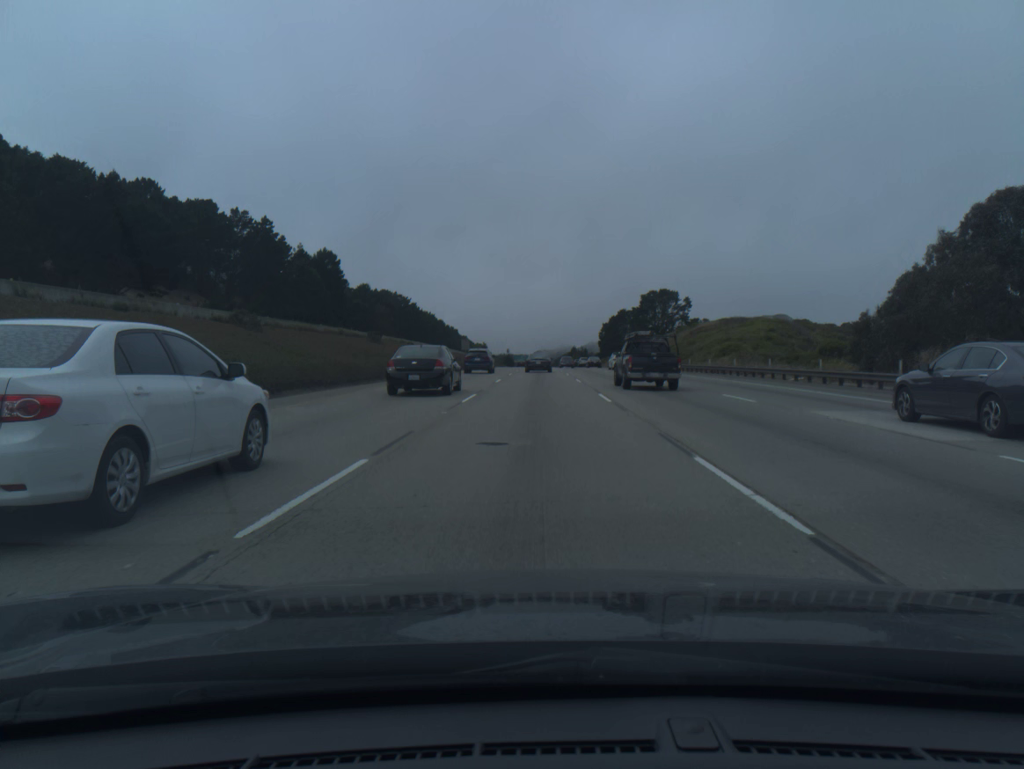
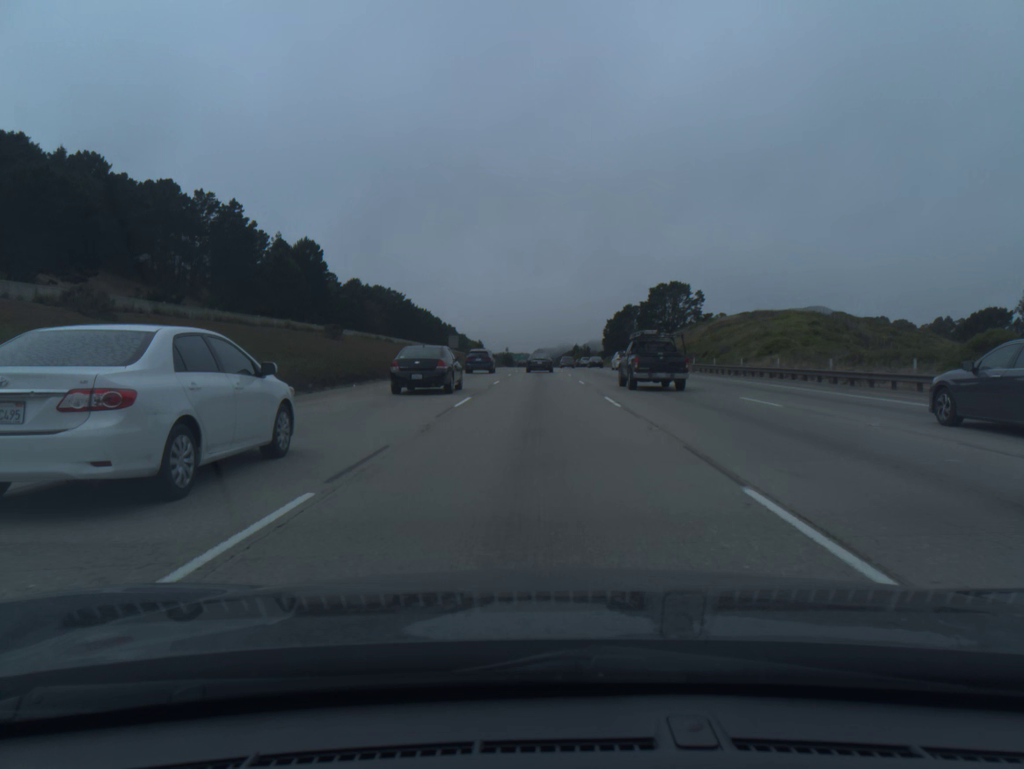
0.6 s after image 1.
(0.0, +16.8) m; 0°
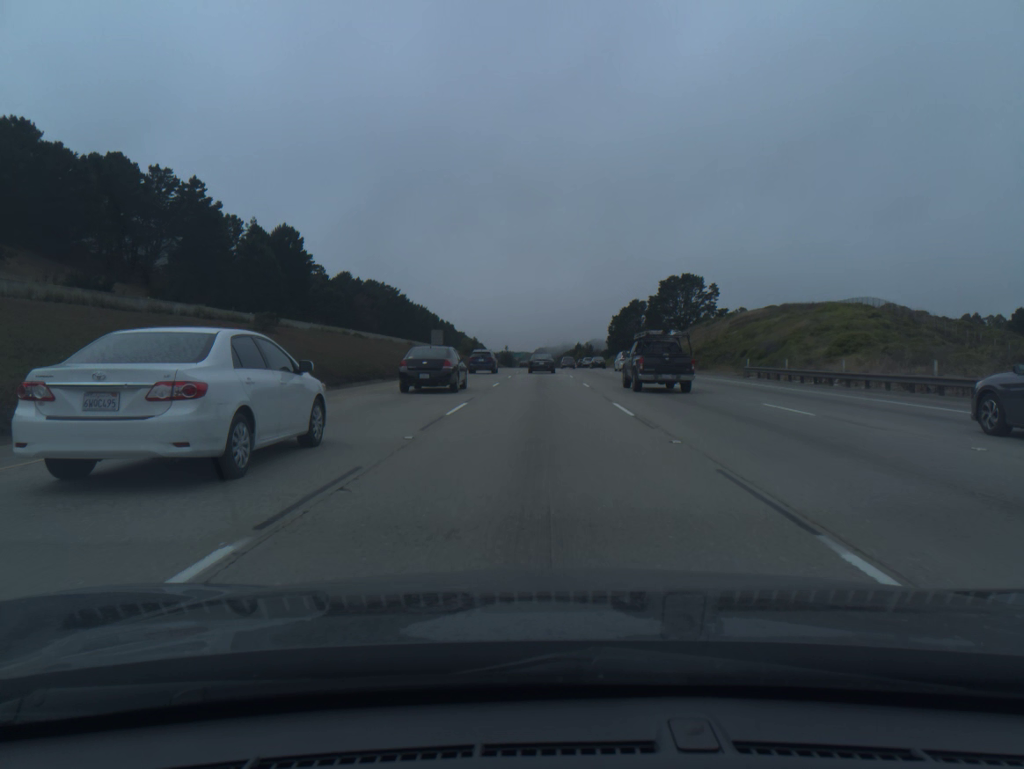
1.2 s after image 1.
(0.0, +16.6) m; 0°
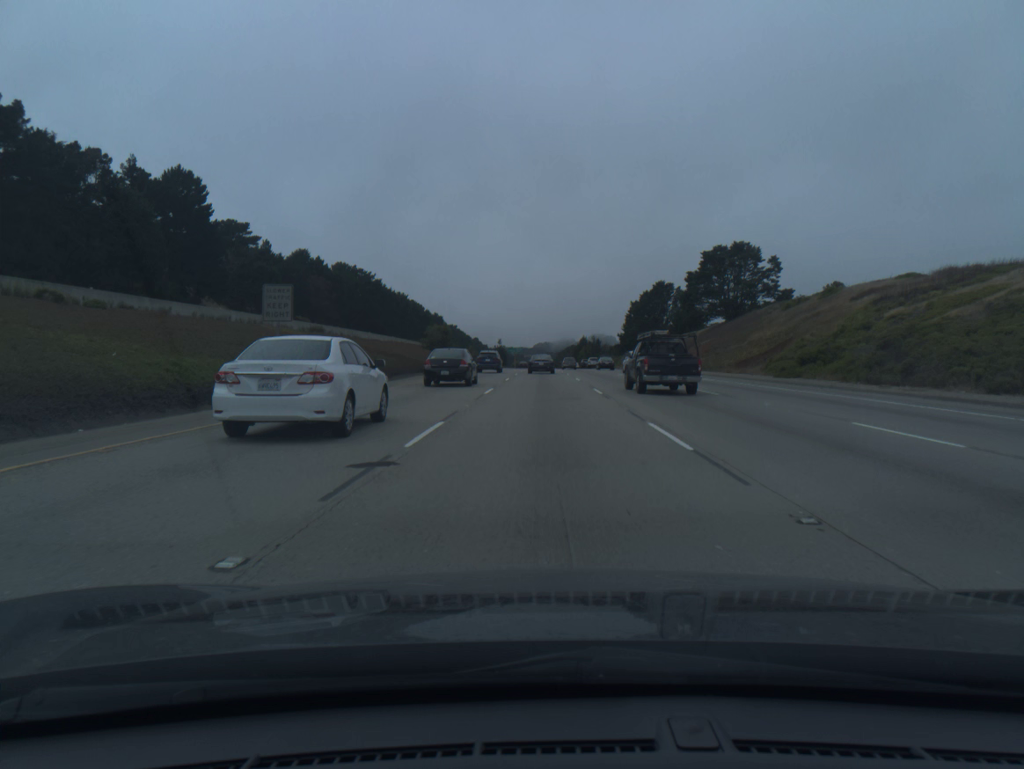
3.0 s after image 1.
(-0.1, +49.4) m; 0°
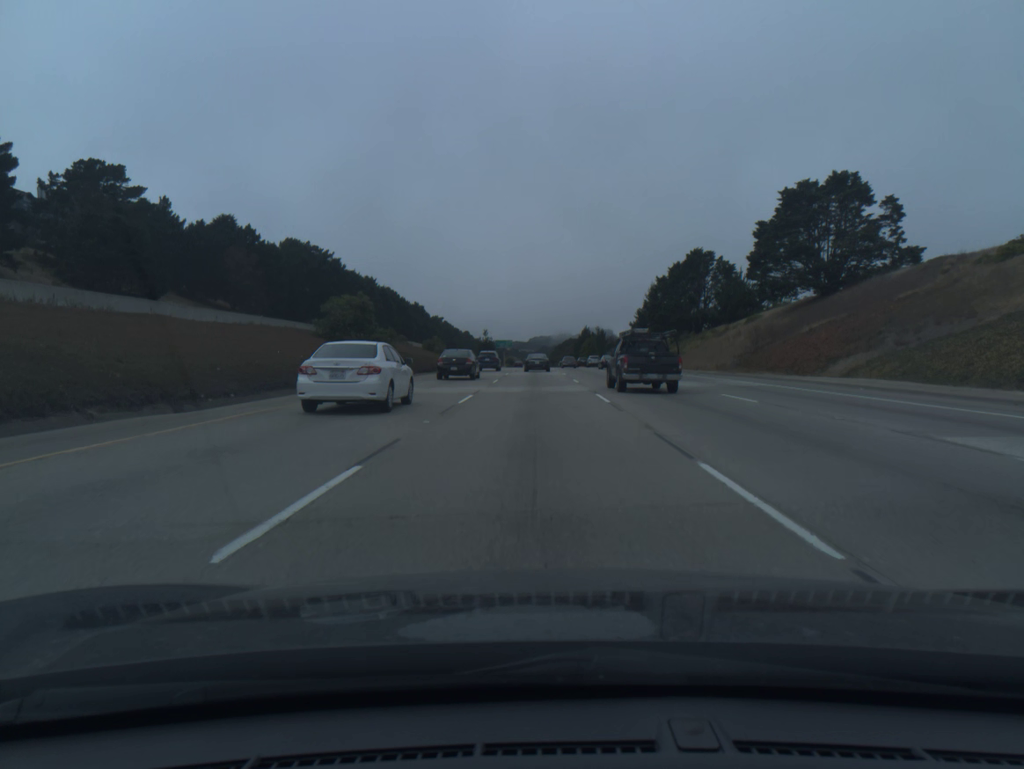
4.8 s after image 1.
(+0.2, +49.2) m; 0°
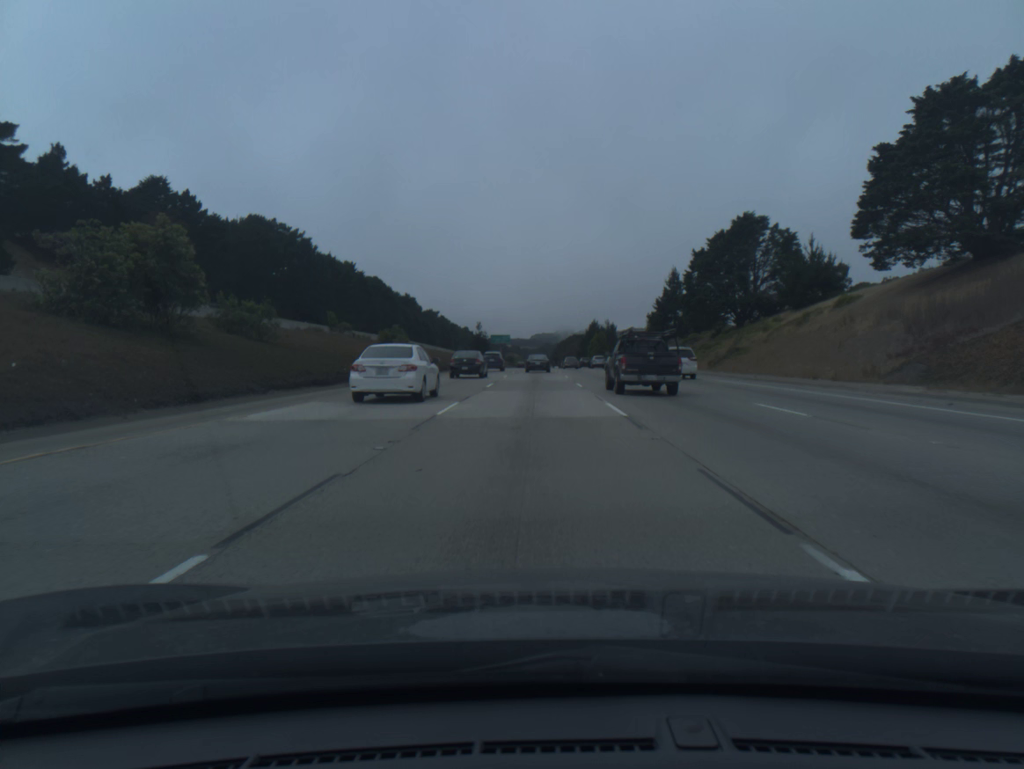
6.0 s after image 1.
(0.0, +33.1) m; 0°
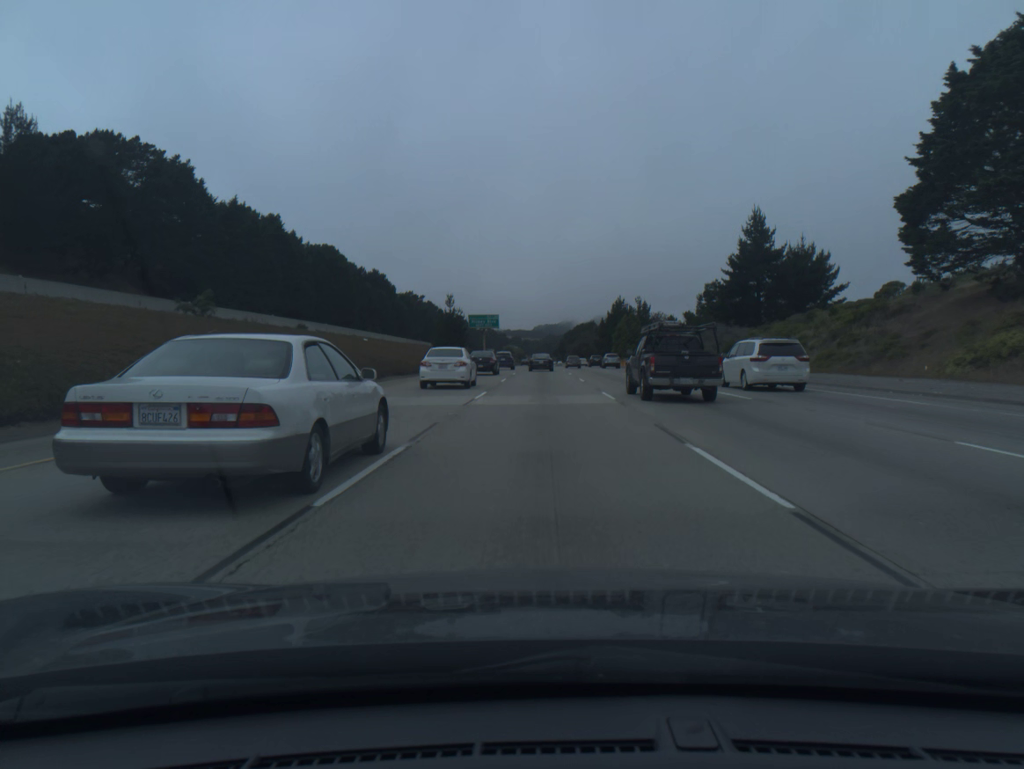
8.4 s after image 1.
(-0.4, +67.6) m; 0°
